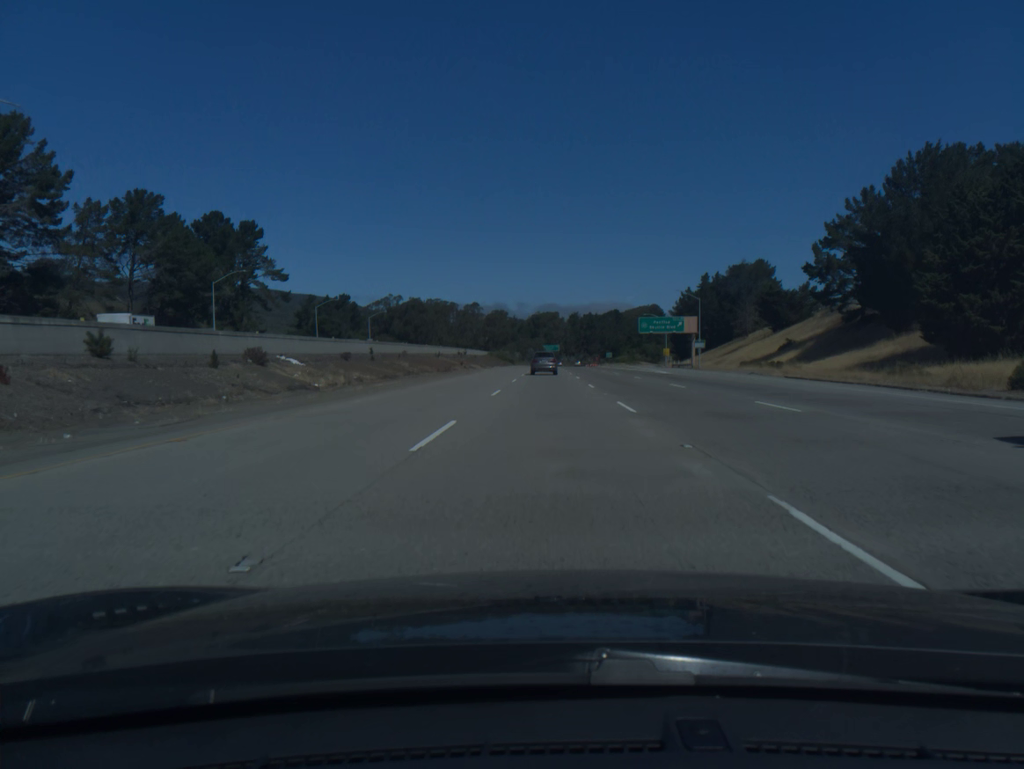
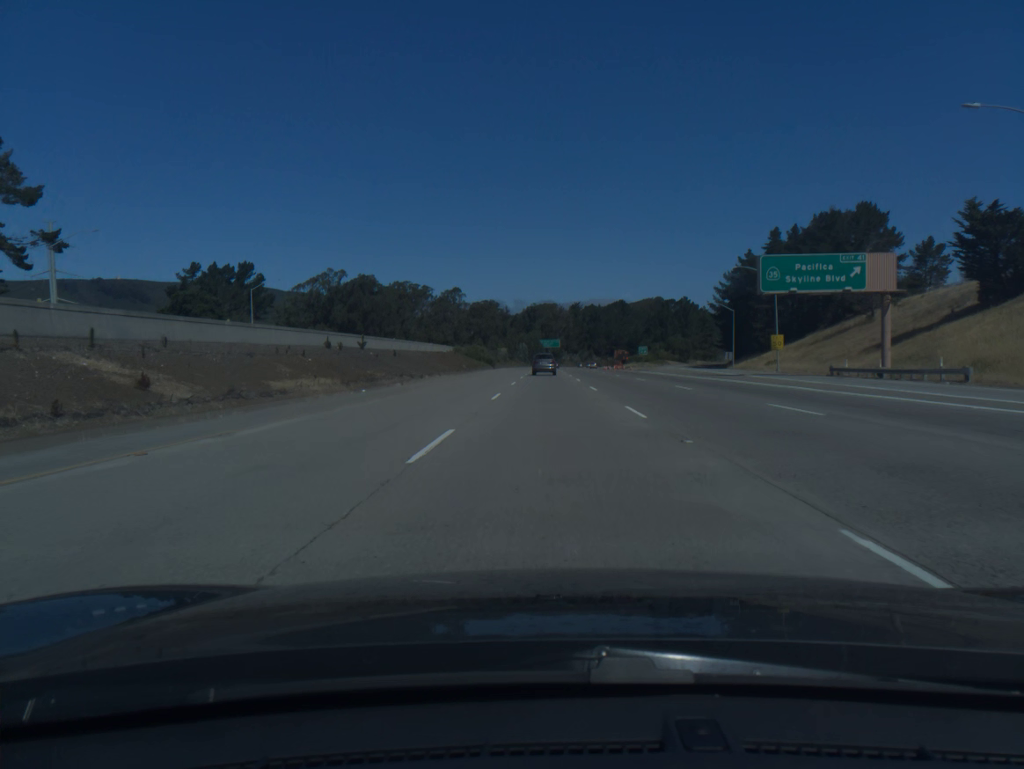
(+0.1, +74.2) m; 0°
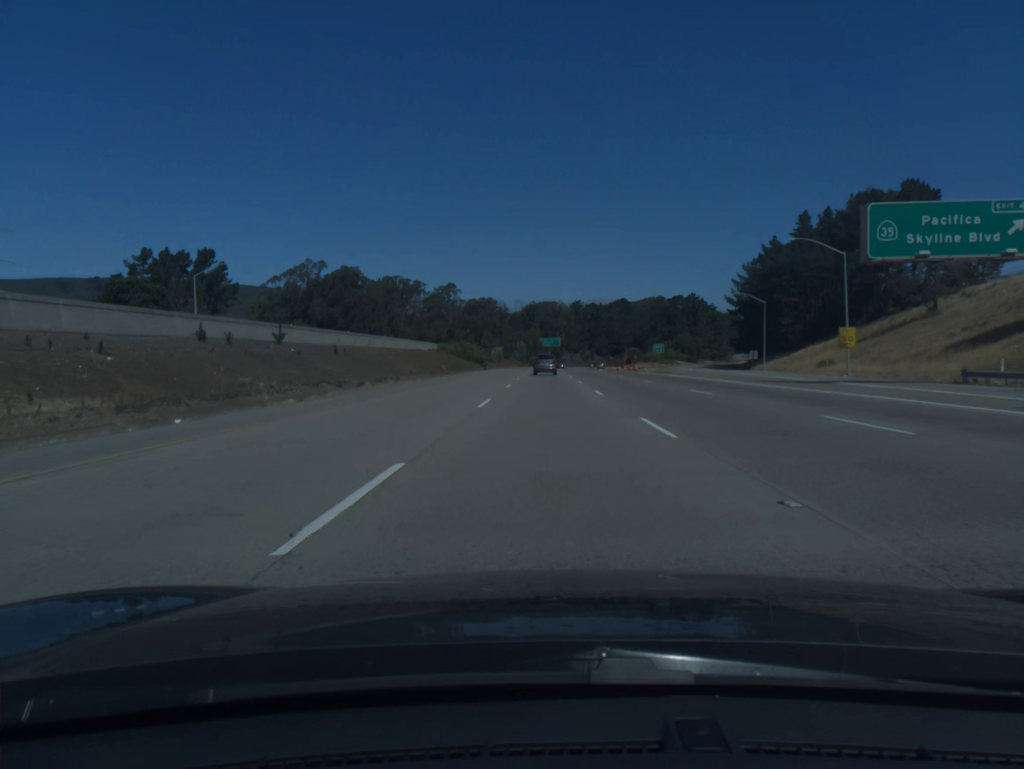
(0.0, +18.7) m; 0°
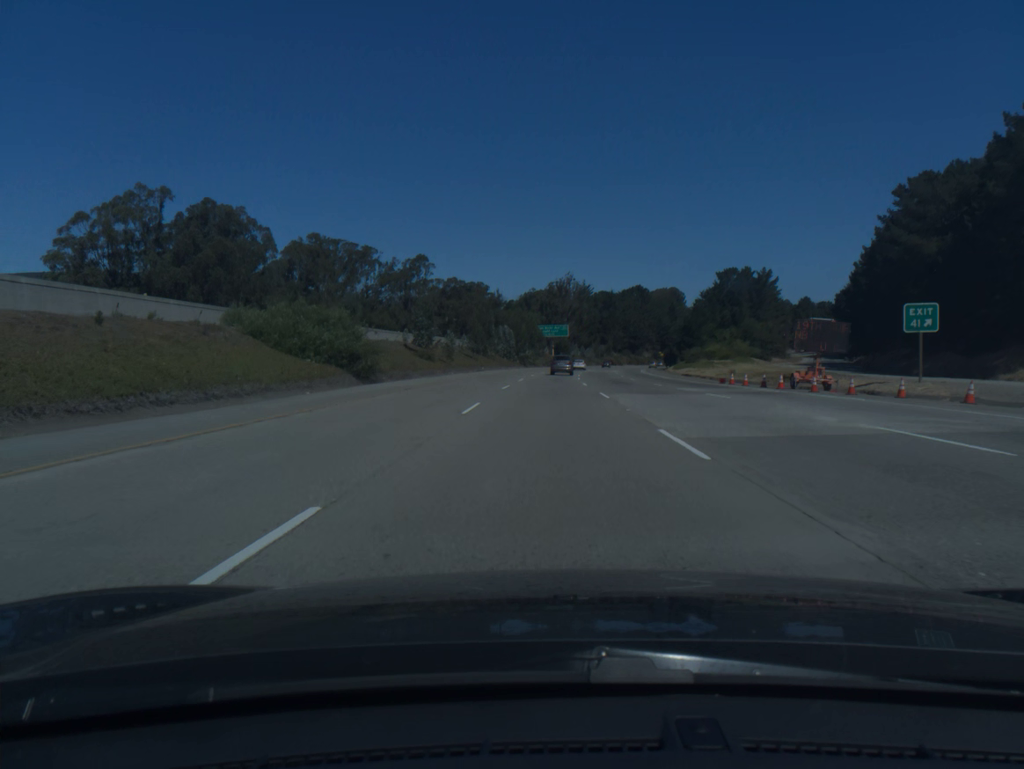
(0.0, +75.7) m; 0°
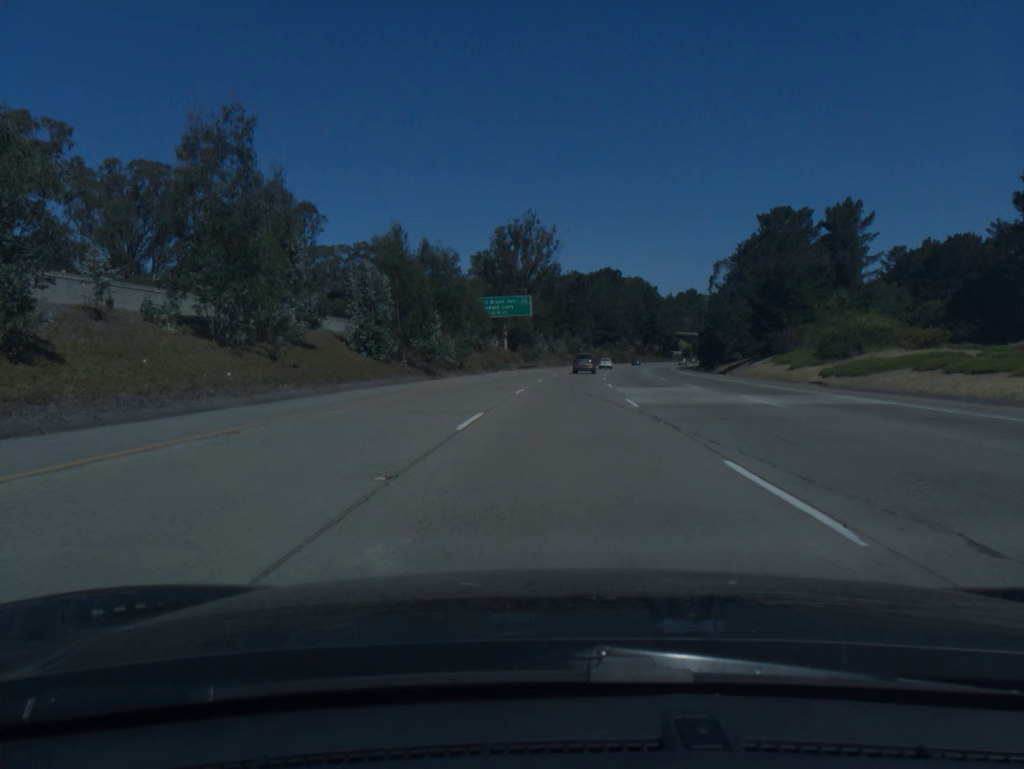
(+1.3, +76.7) m; +3°
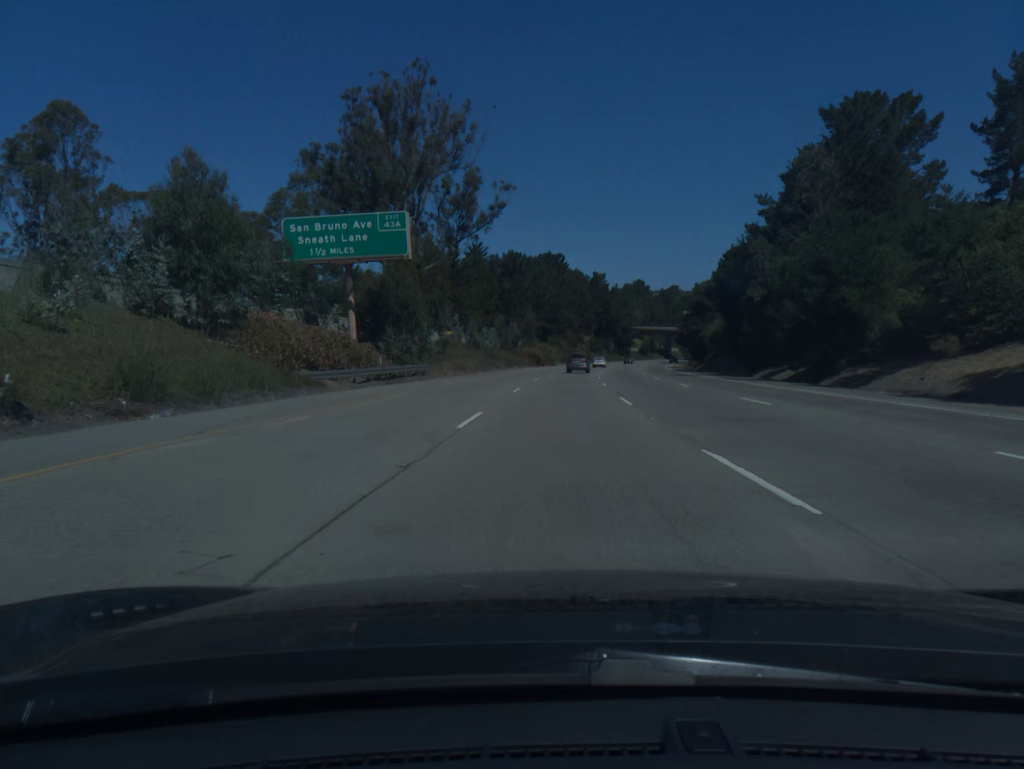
(+2.3, +57.8) m; +5°
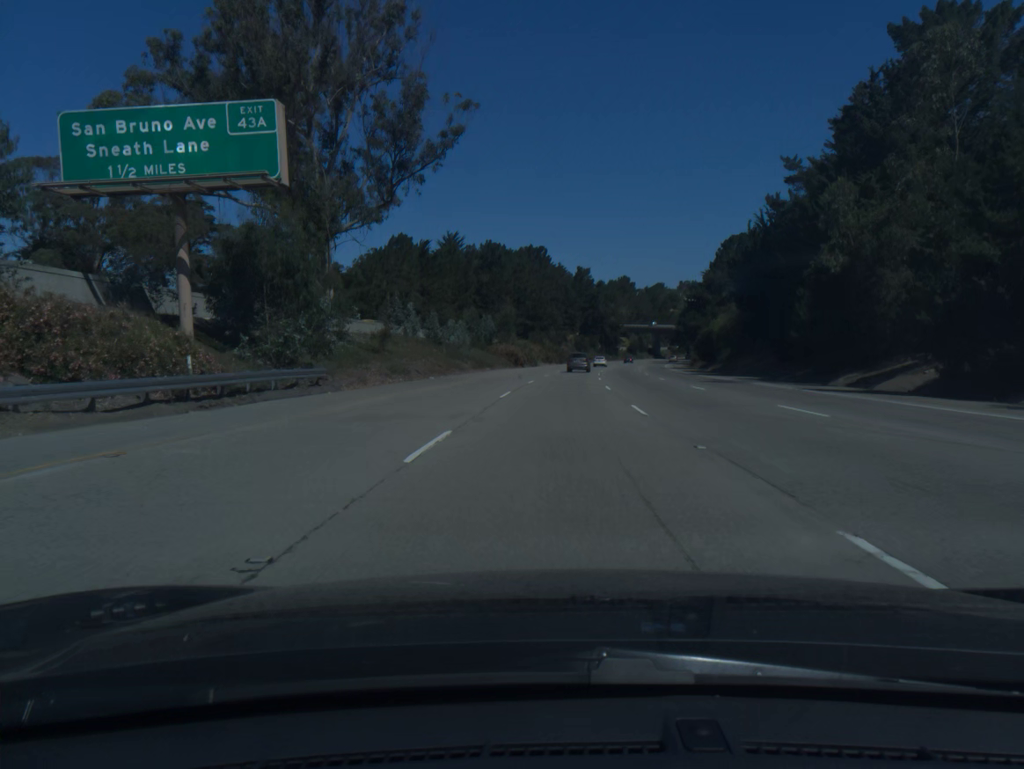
(+0.2, +19.3) m; +1°
